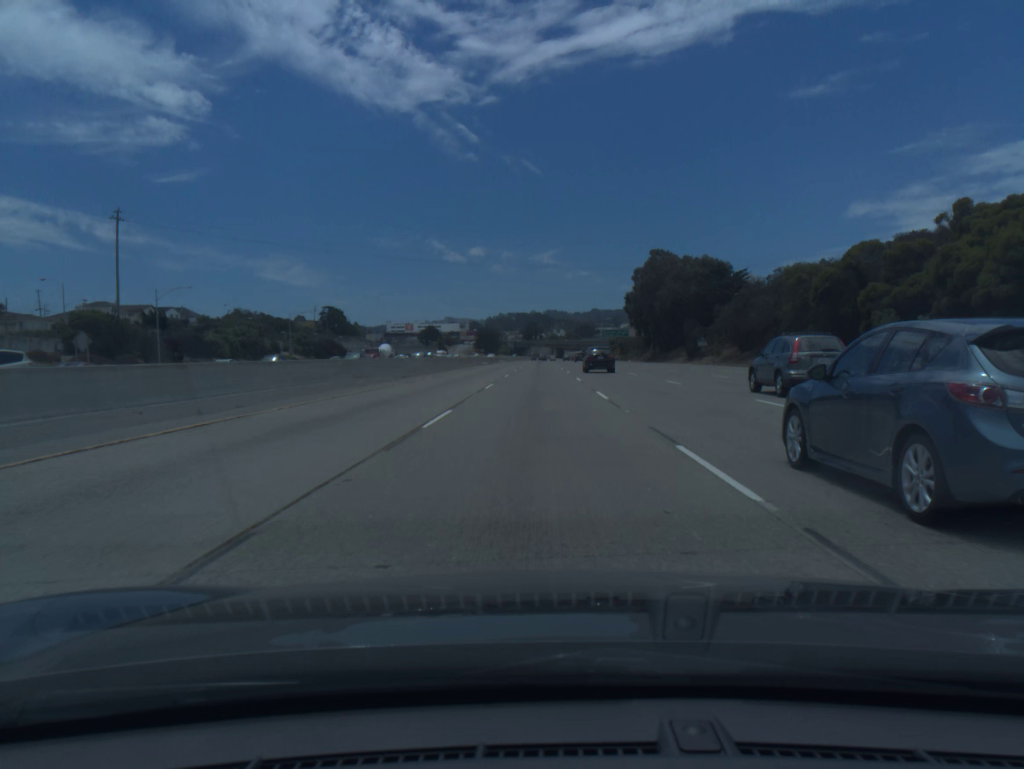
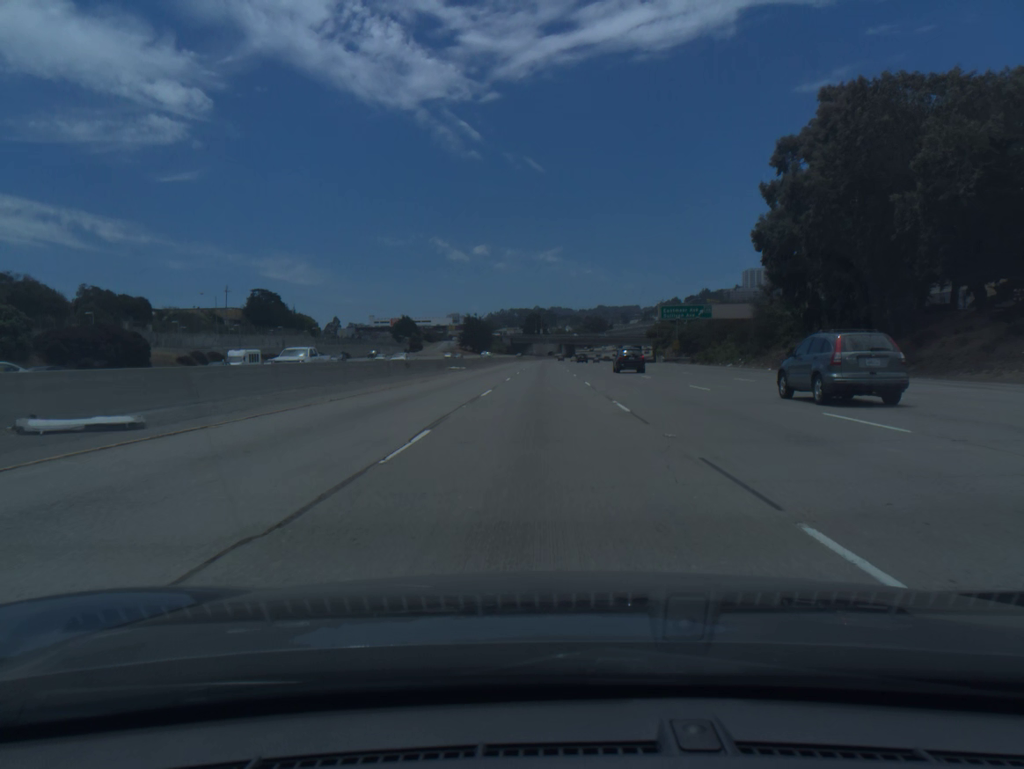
(-0.2, +92.0) m; 0°
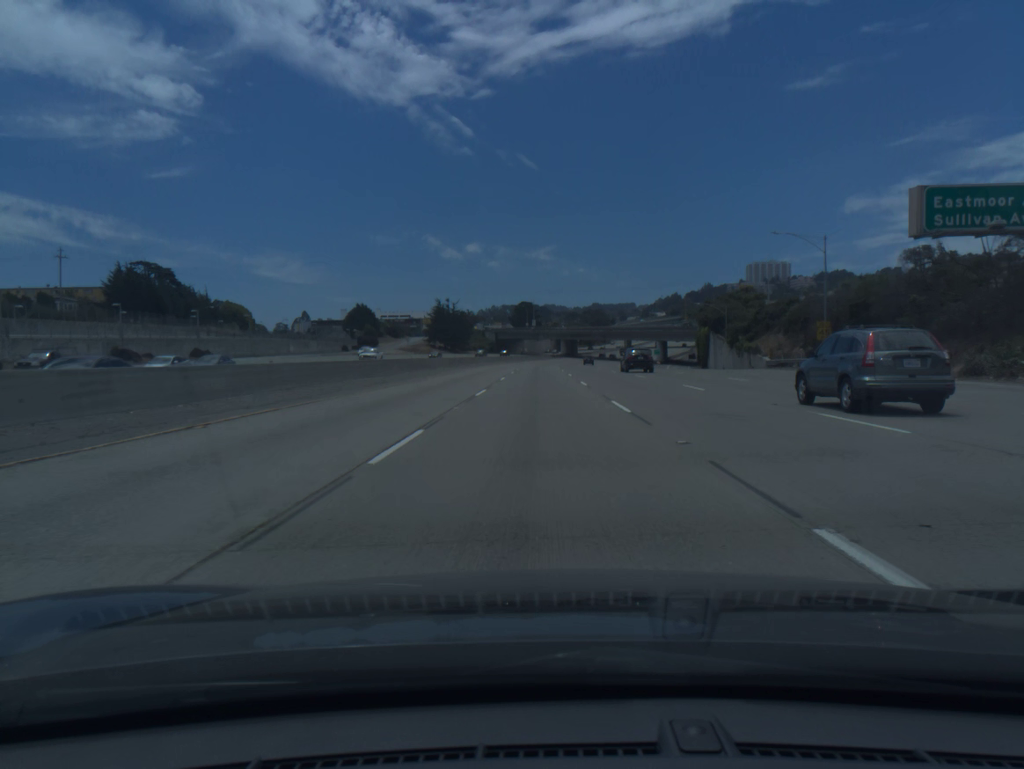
(+0.2, +73.4) m; 0°
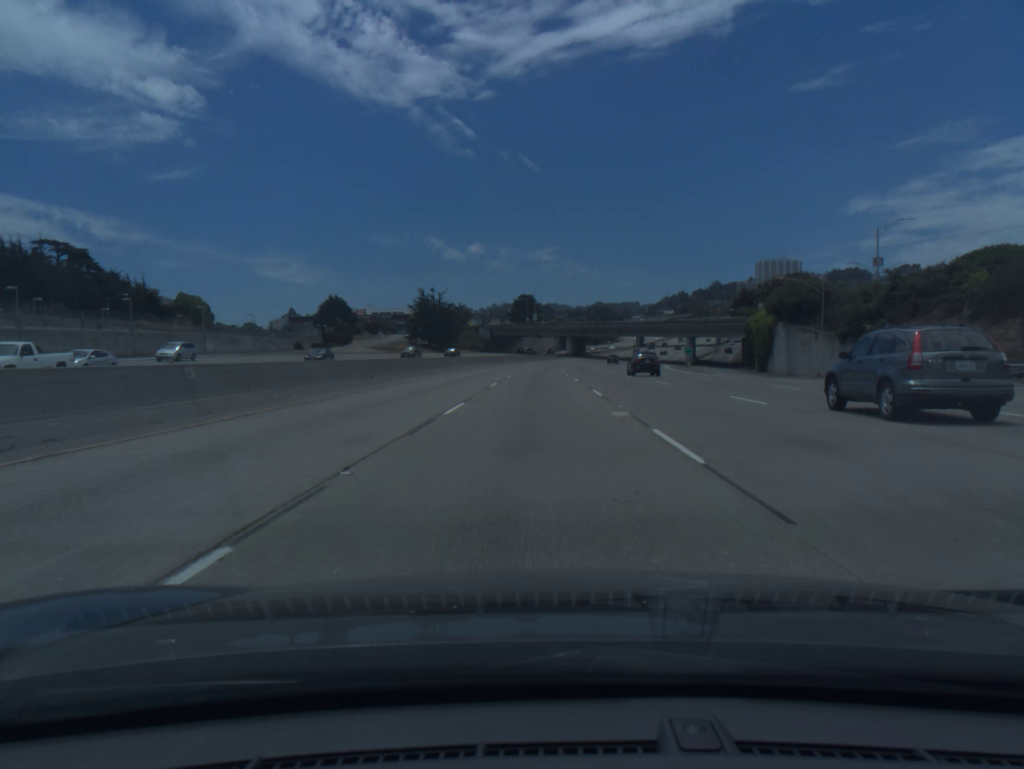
(0.0, +36.7) m; 0°
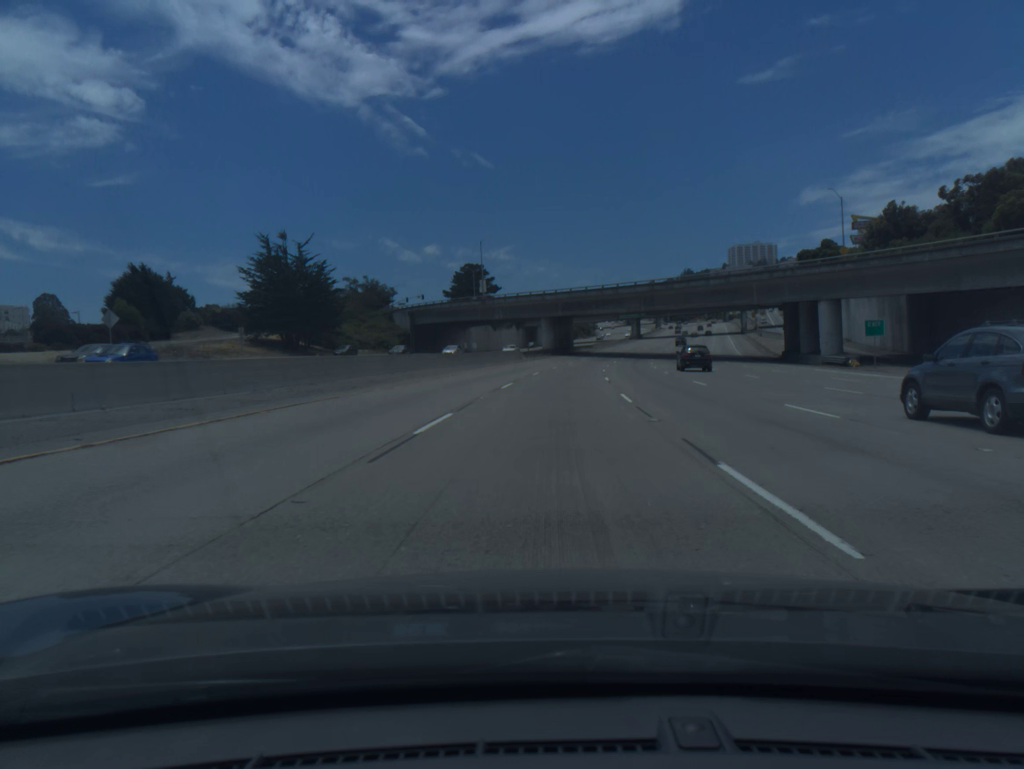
(+0.8, +91.9) m; +3°
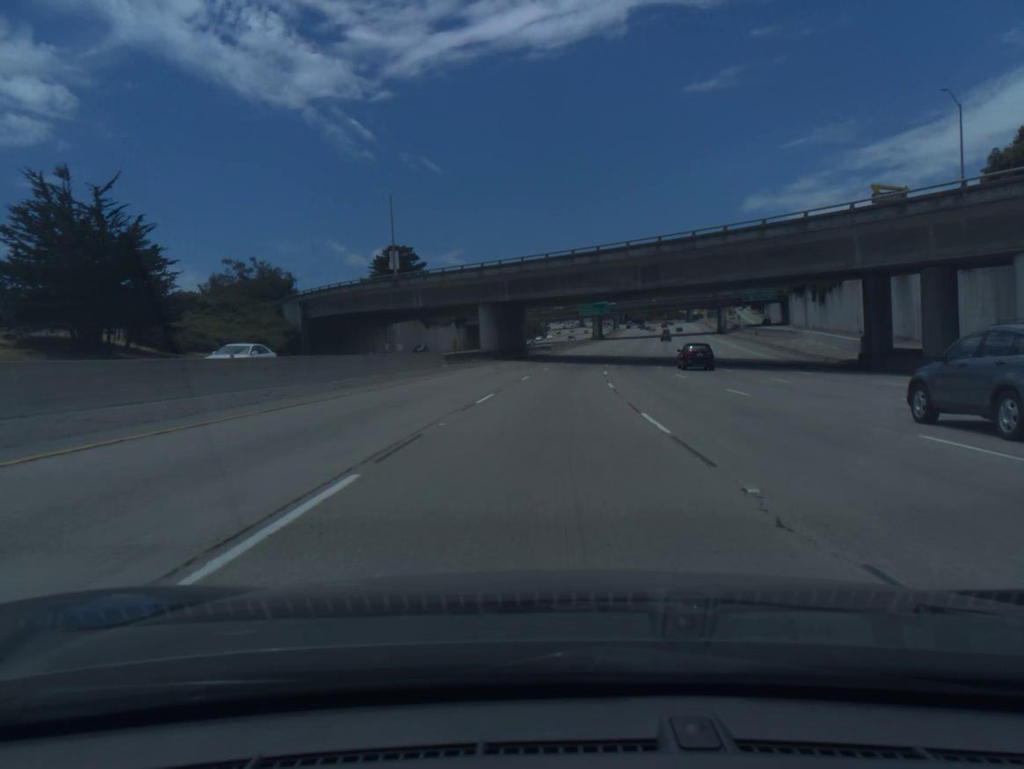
(+1.1, +36.7) m; +4°
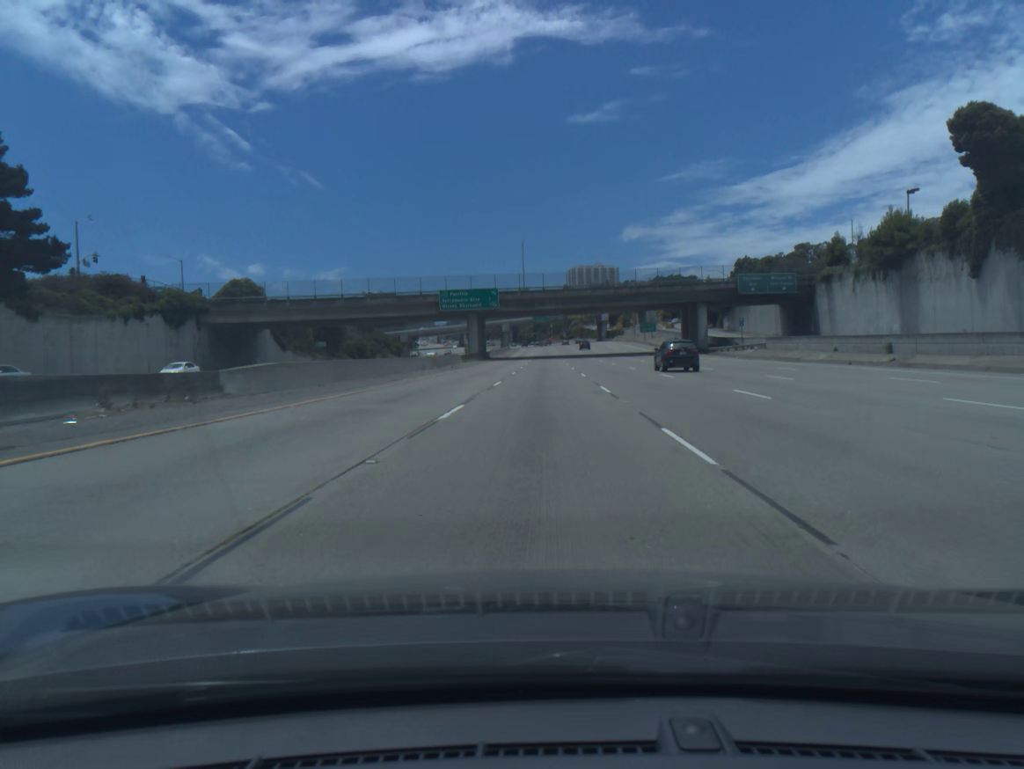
(+7.3, +91.0) m; +9°
